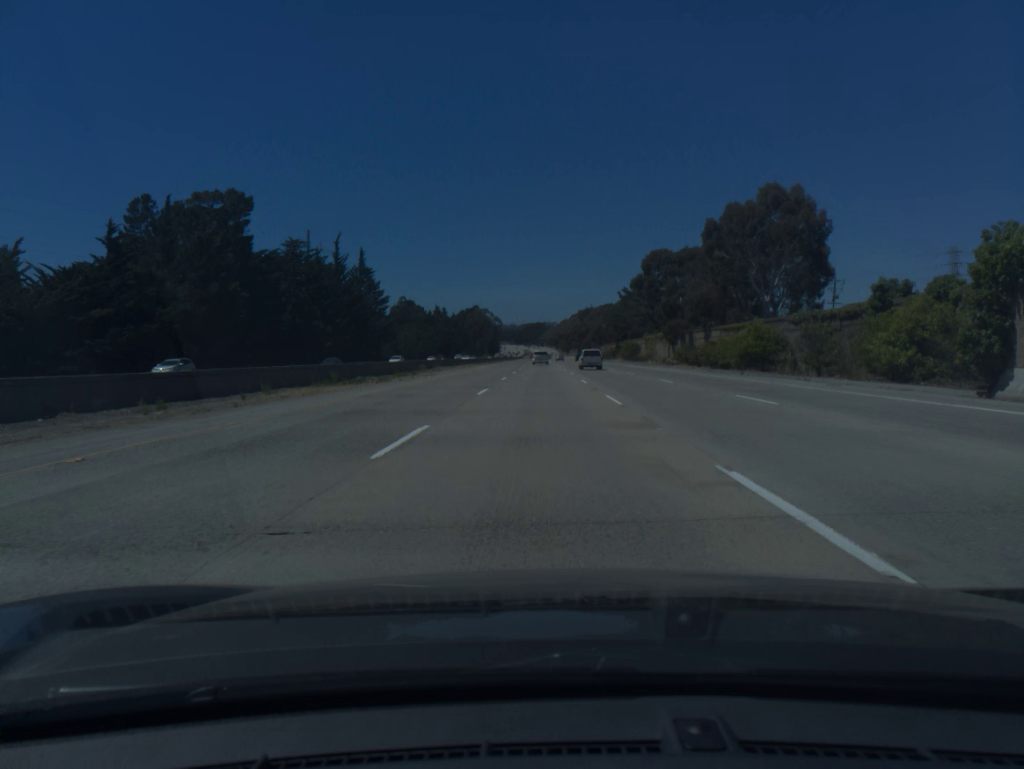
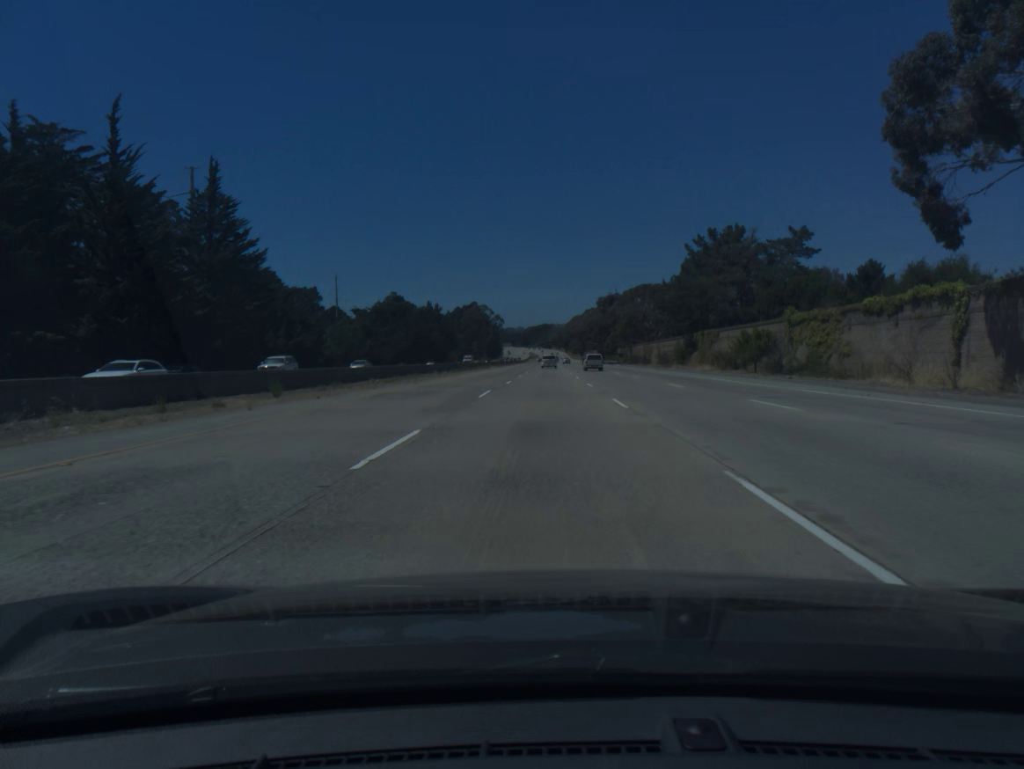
(-0.2, +73.8) m; -1°
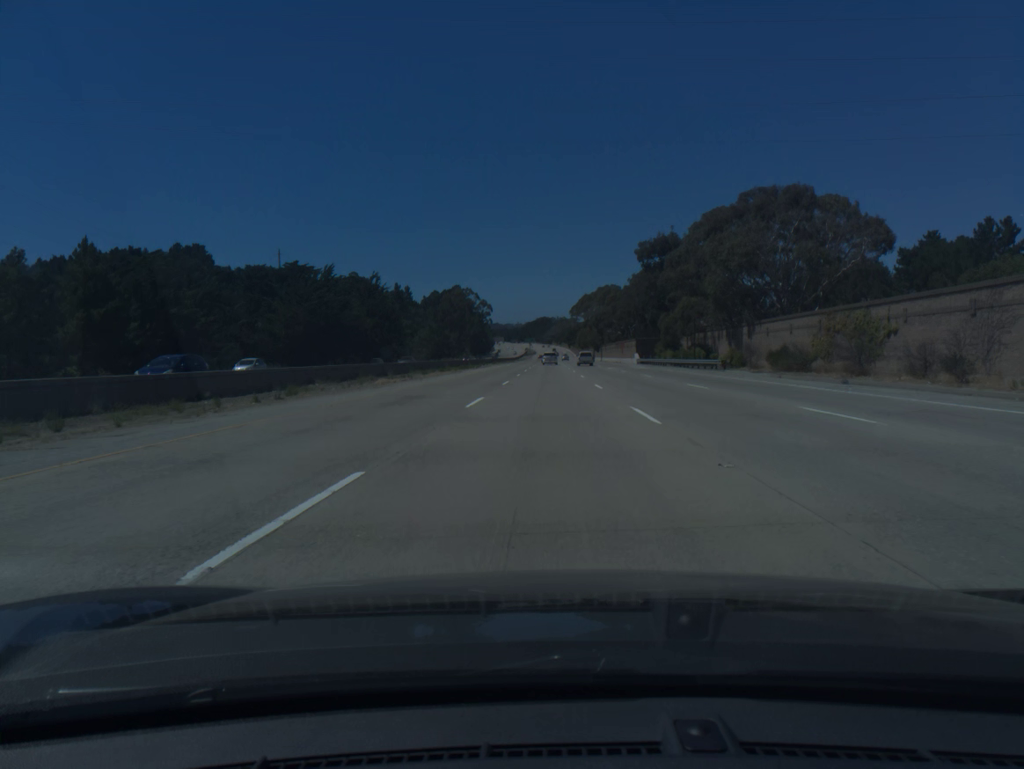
(+0.3, +92.0) m; 0°
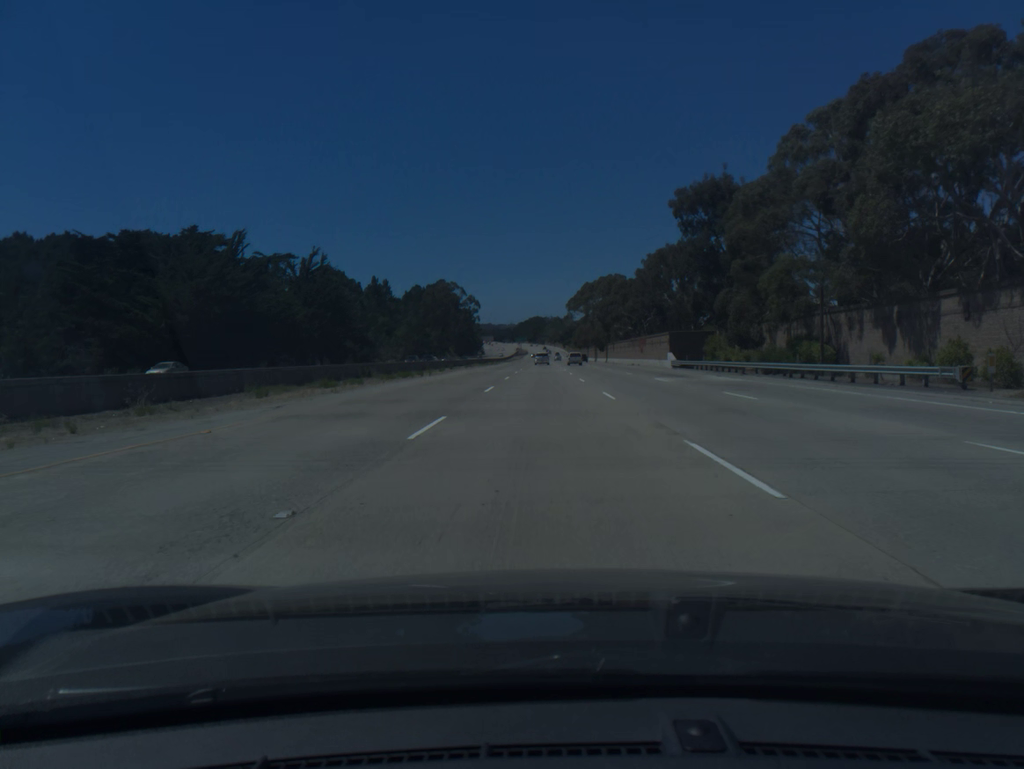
(+0.1, +36.6) m; 0°
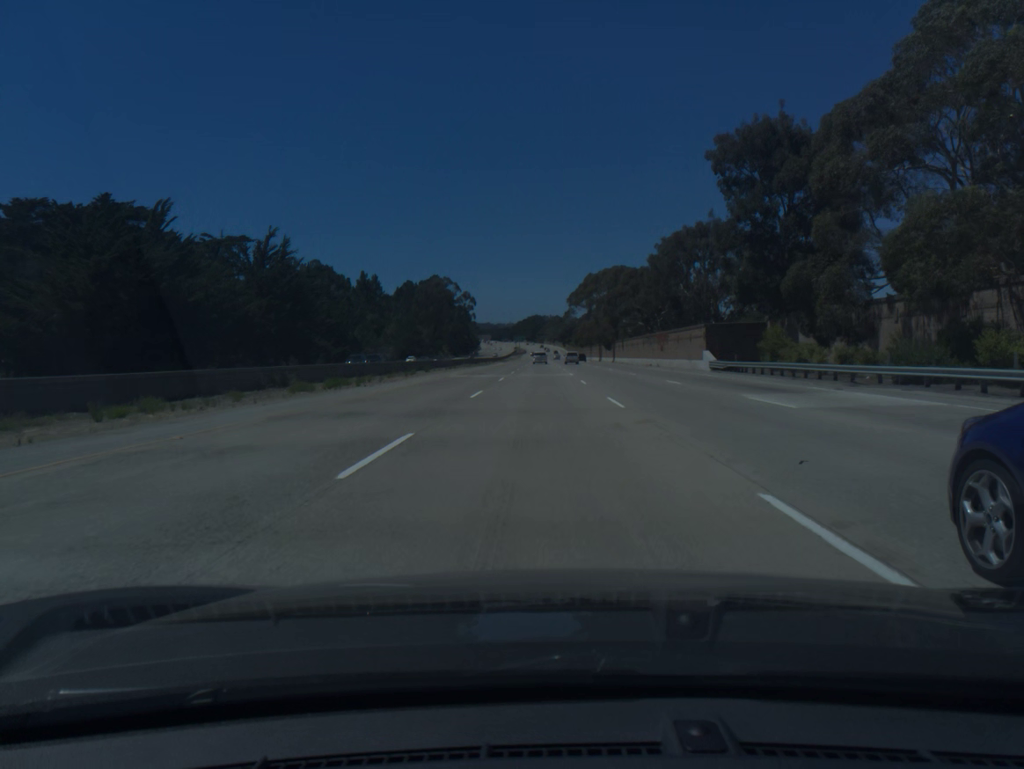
(0.0, +18.3) m; 0°
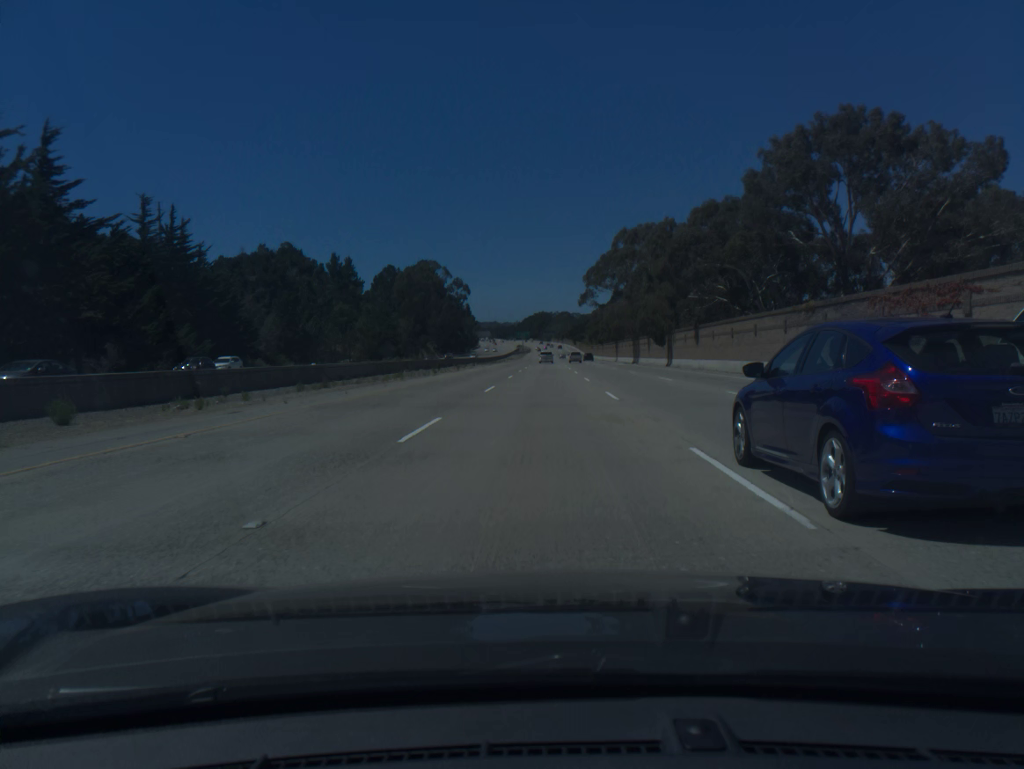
(-0.2, +55.1) m; -1°
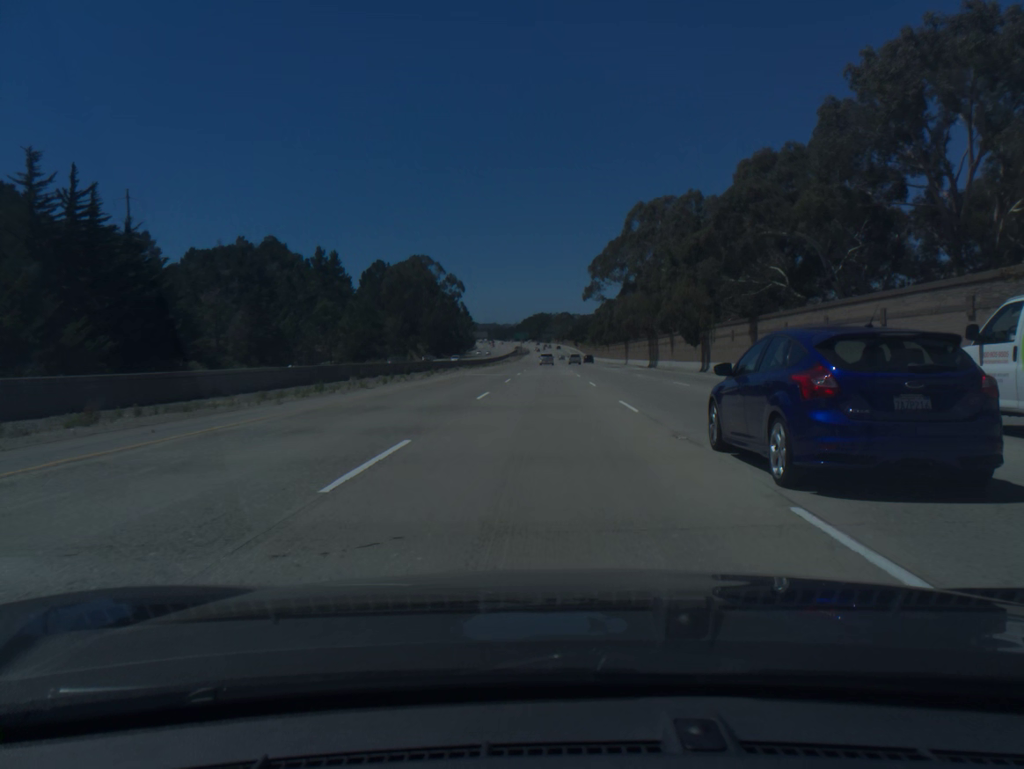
(0.0, +18.4) m; 0°
